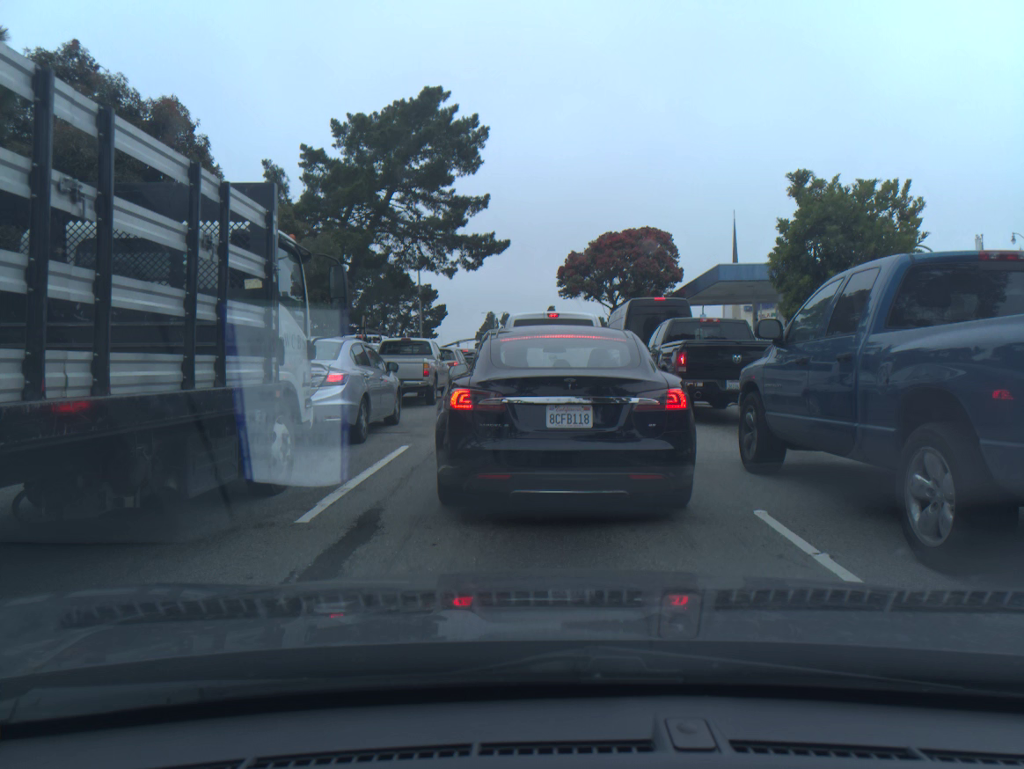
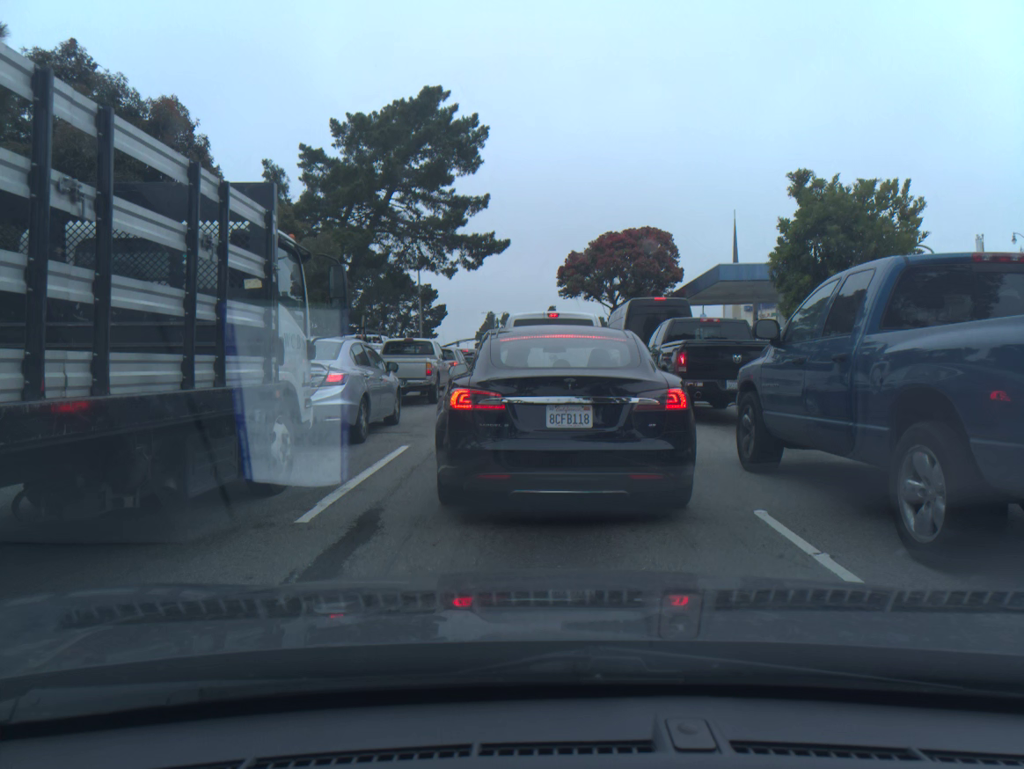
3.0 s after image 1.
(0.0, 0.0) m; 0°
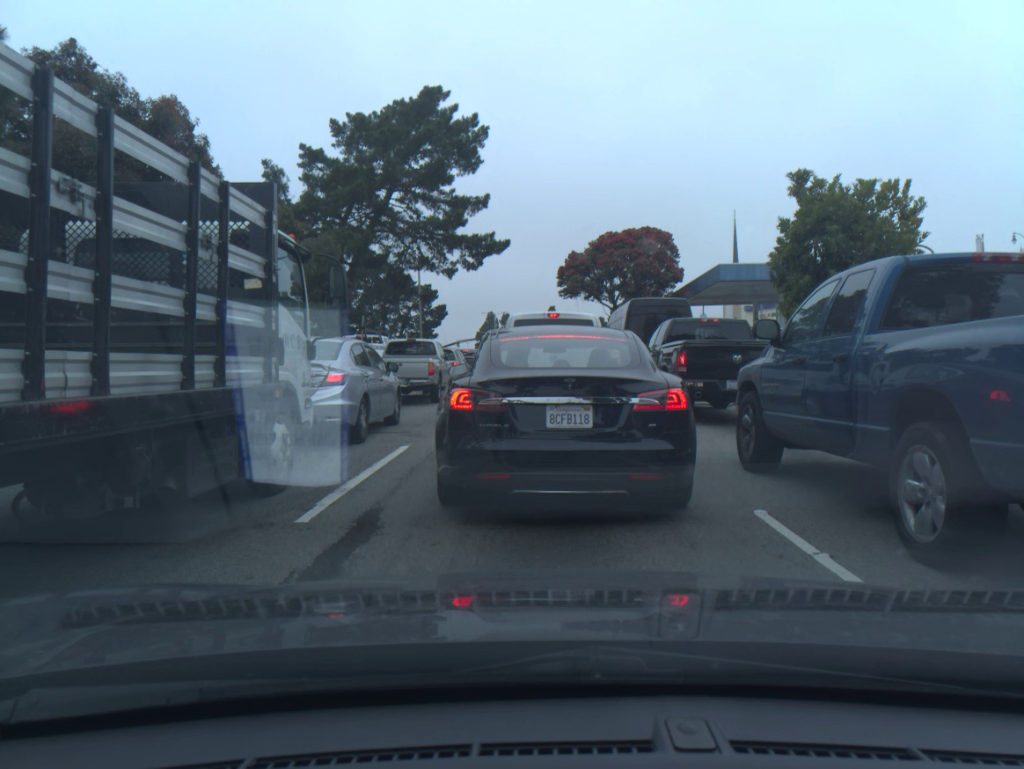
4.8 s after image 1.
(0.0, 0.0) m; 0°
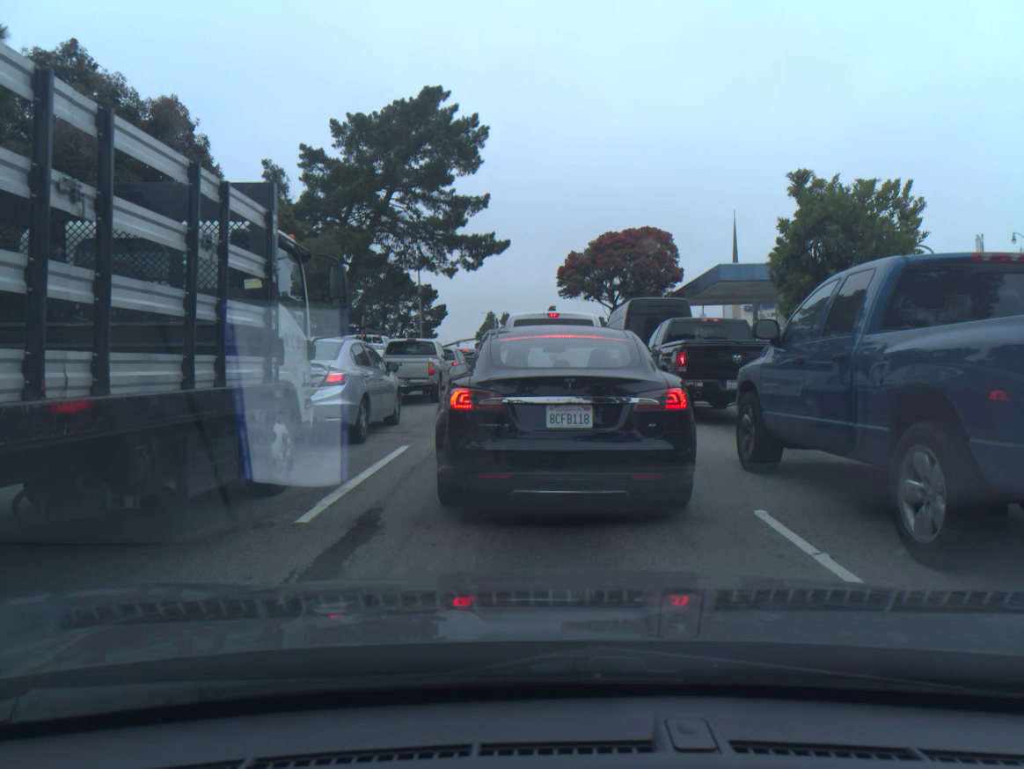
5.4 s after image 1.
(0.0, 0.0) m; 0°
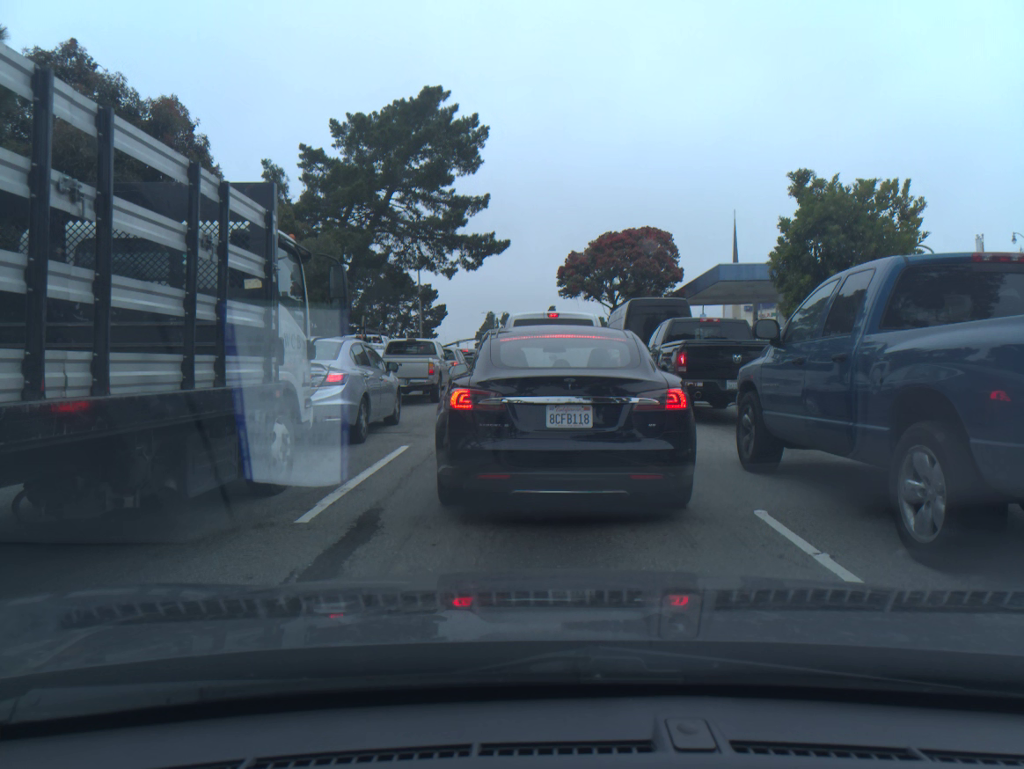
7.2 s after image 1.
(0.0, 0.0) m; 0°
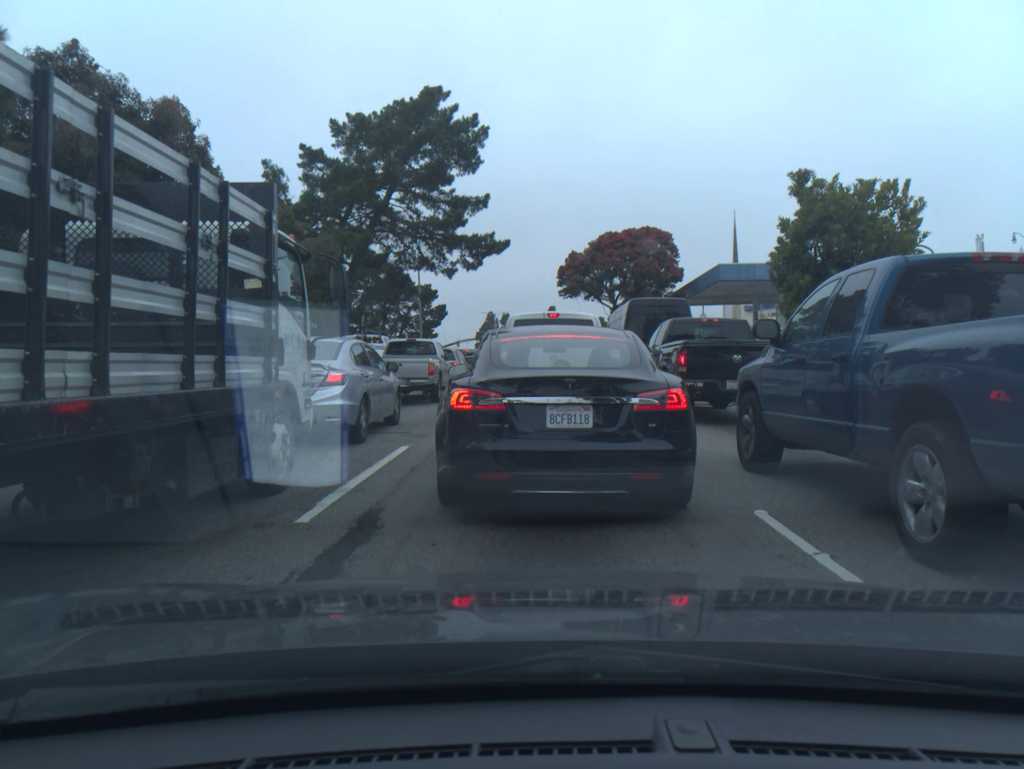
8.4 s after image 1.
(0.0, 0.0) m; 0°
